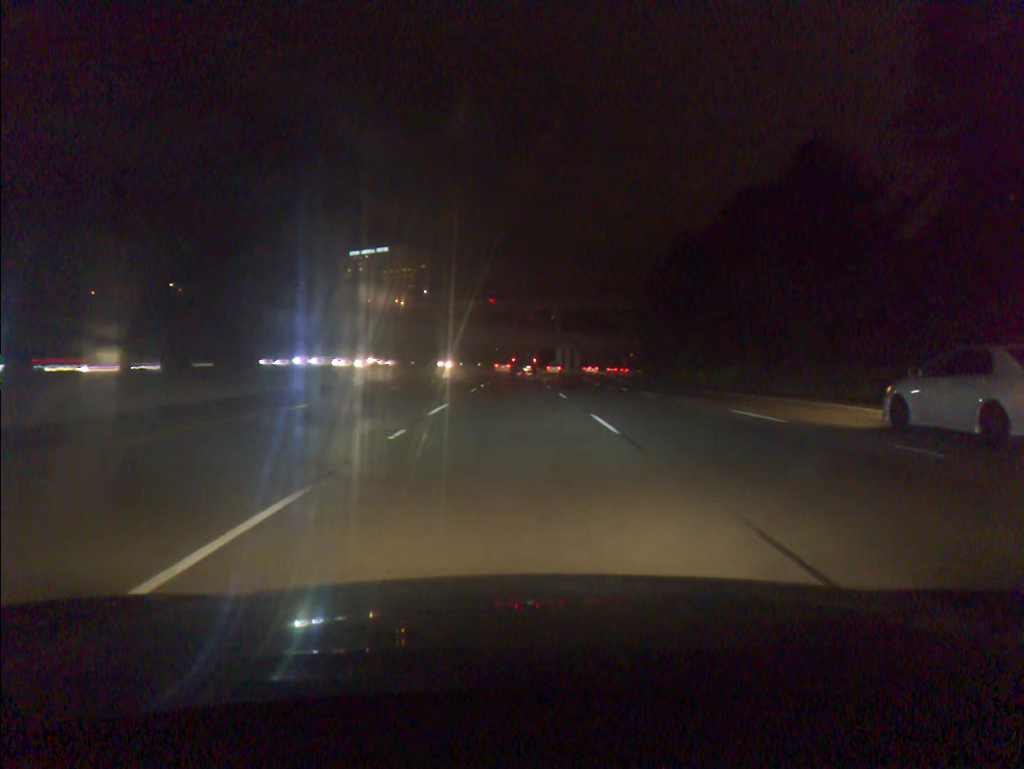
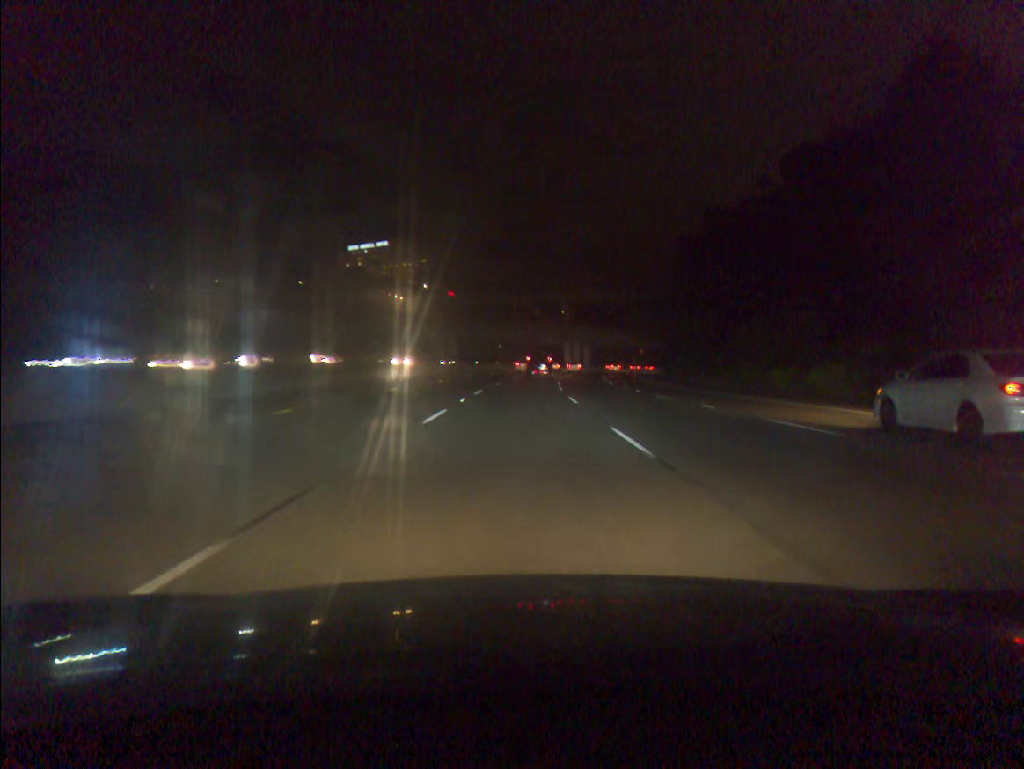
(0.0, +16.7) m; 0°
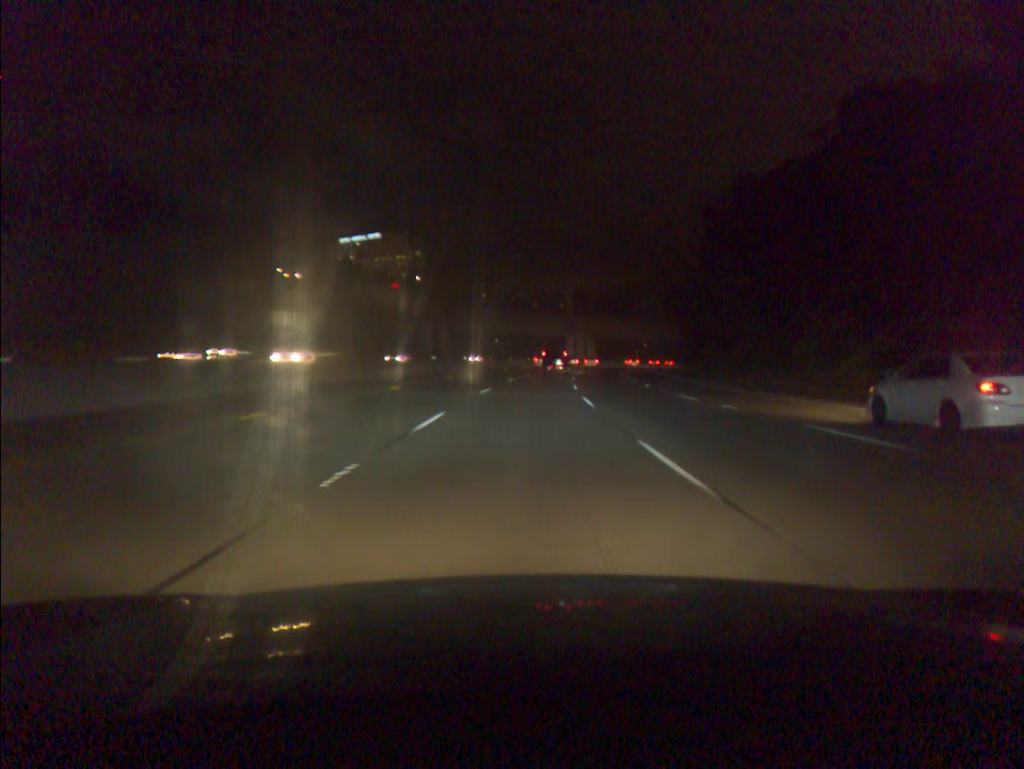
(0.0, +16.7) m; 0°
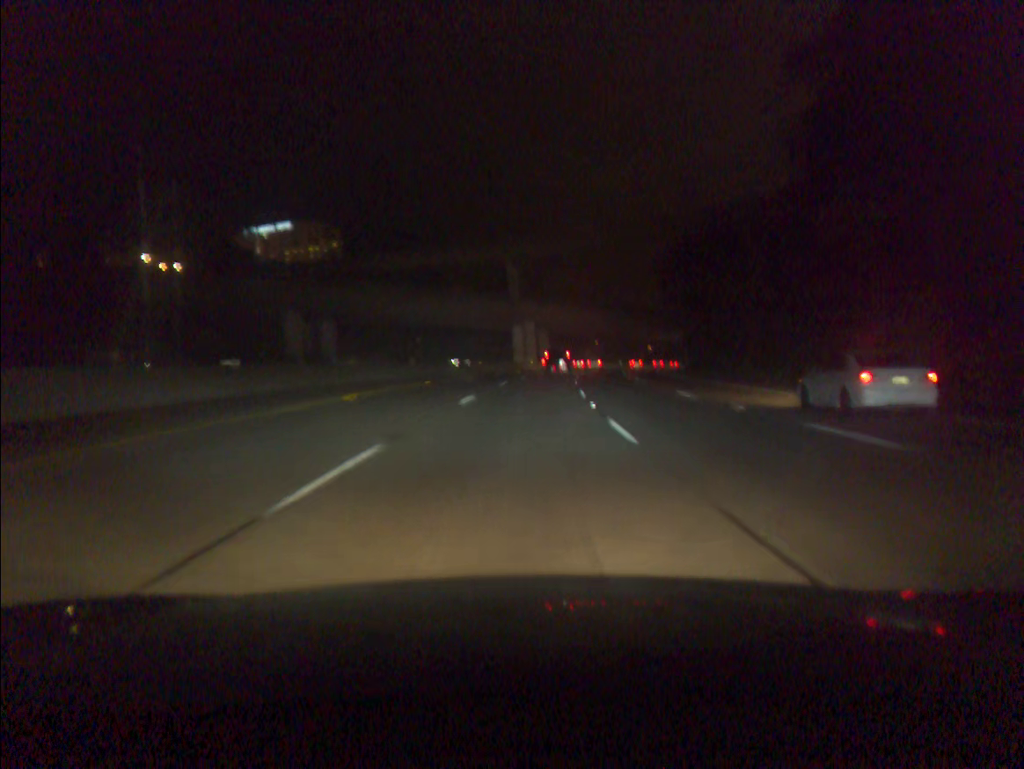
(+1.8, +50.3) m; +4°
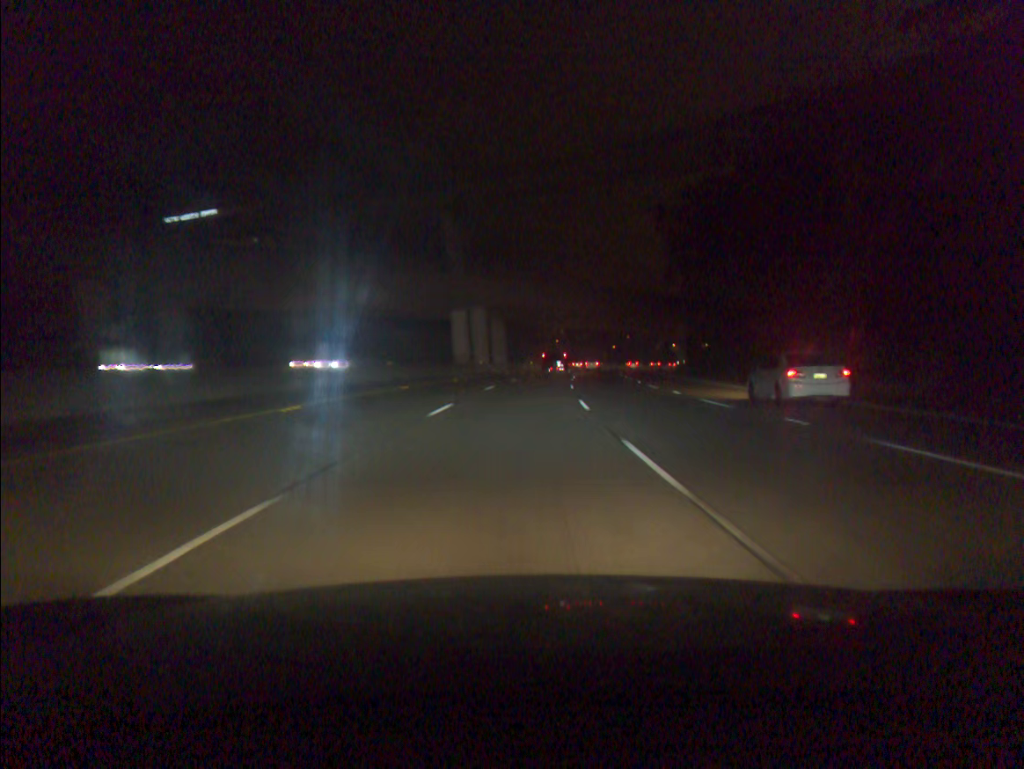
(+1.0, +33.4) m; +3°
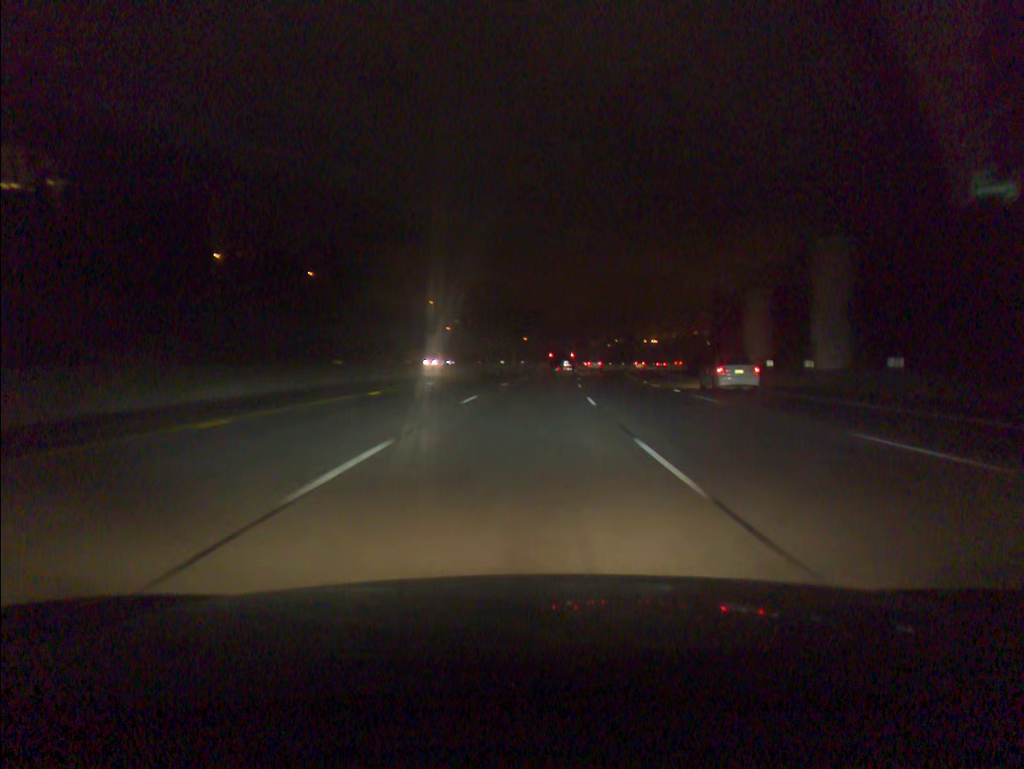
(+5.2, +83.3) m; +7°
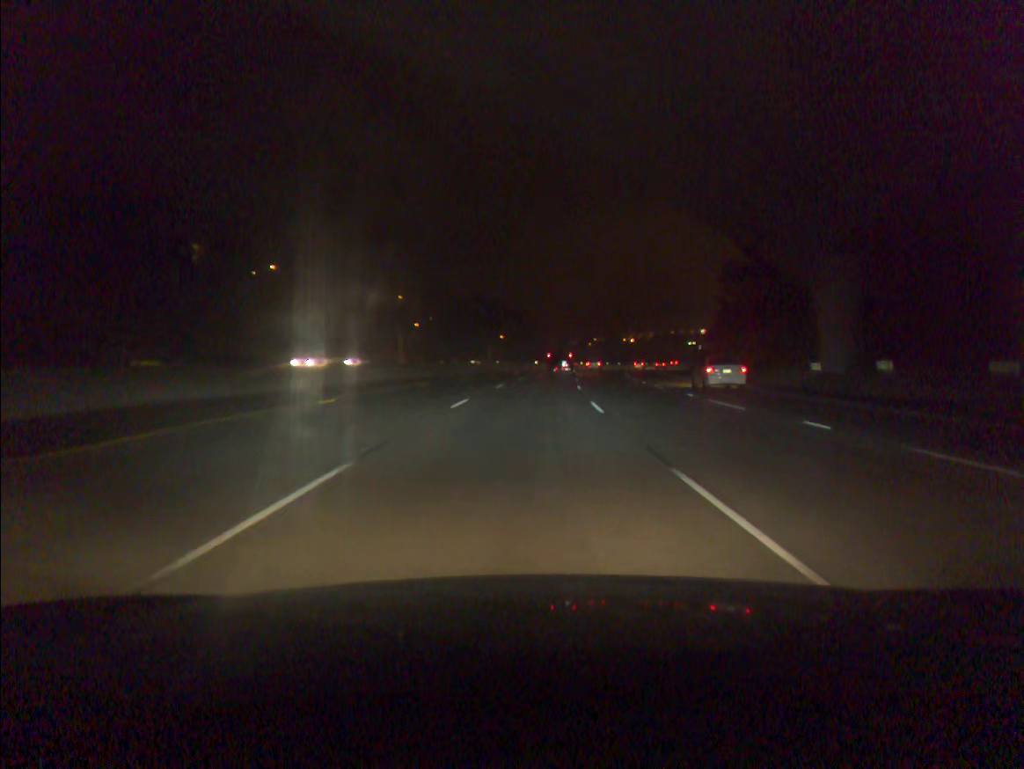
(+0.2, +16.8) m; +2°
